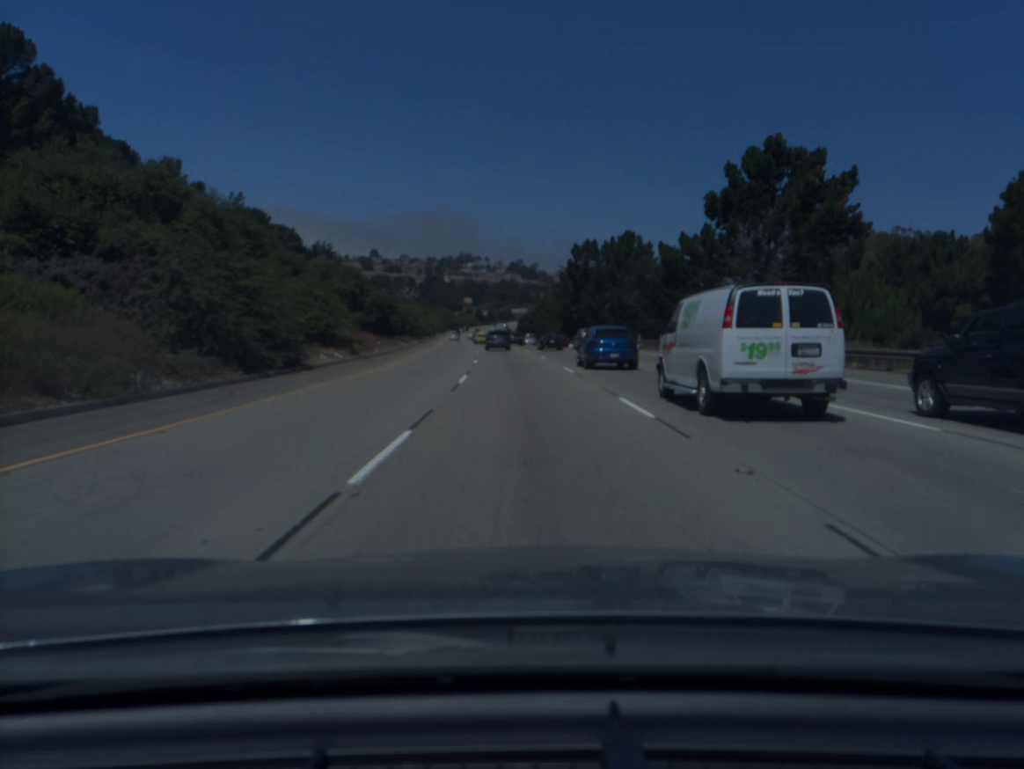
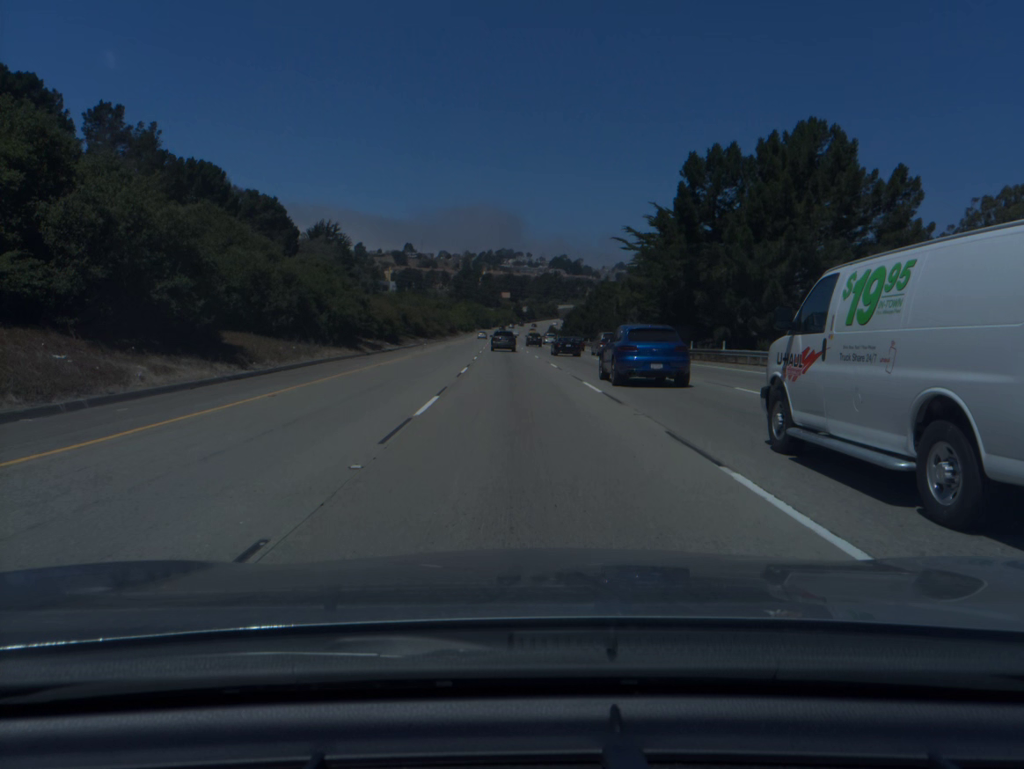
(-1.4, +52.5) m; -3°
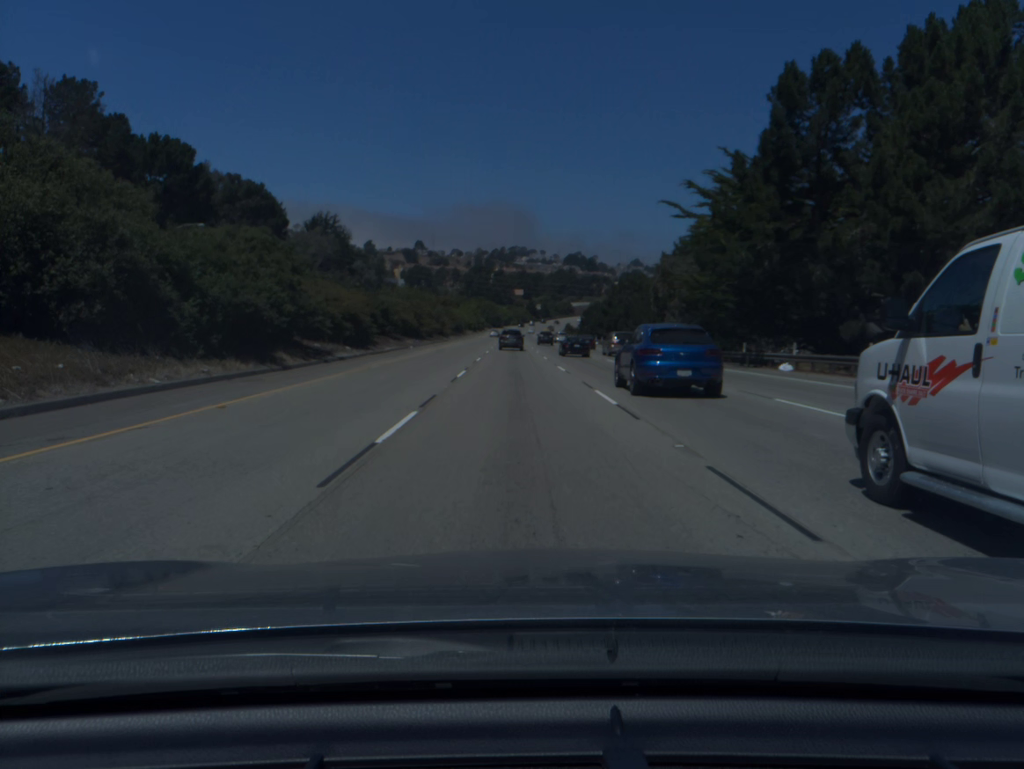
(-0.1, +17.5) m; -1°
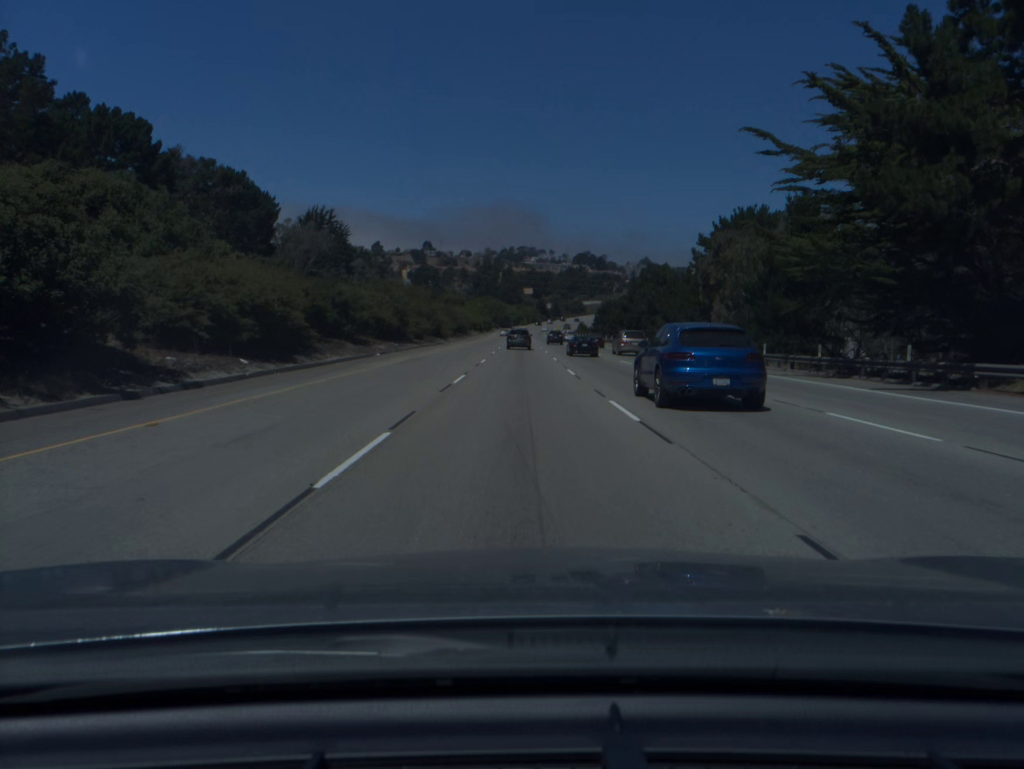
(-0.1, +17.6) m; -1°
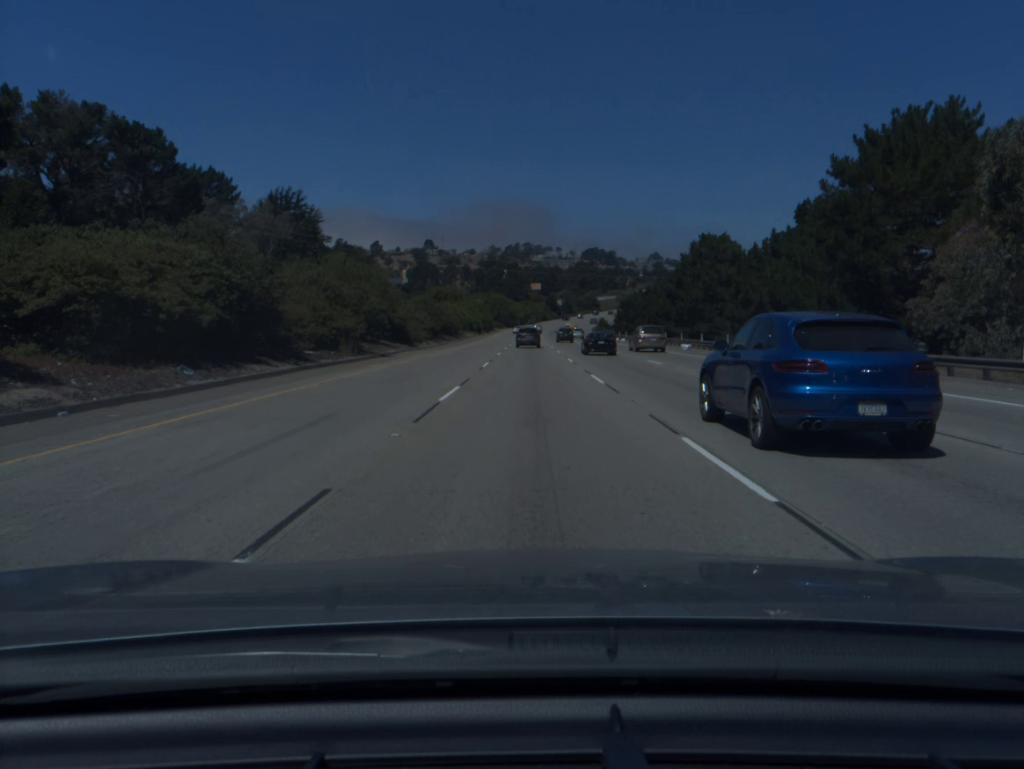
(-0.2, +35.3) m; -1°
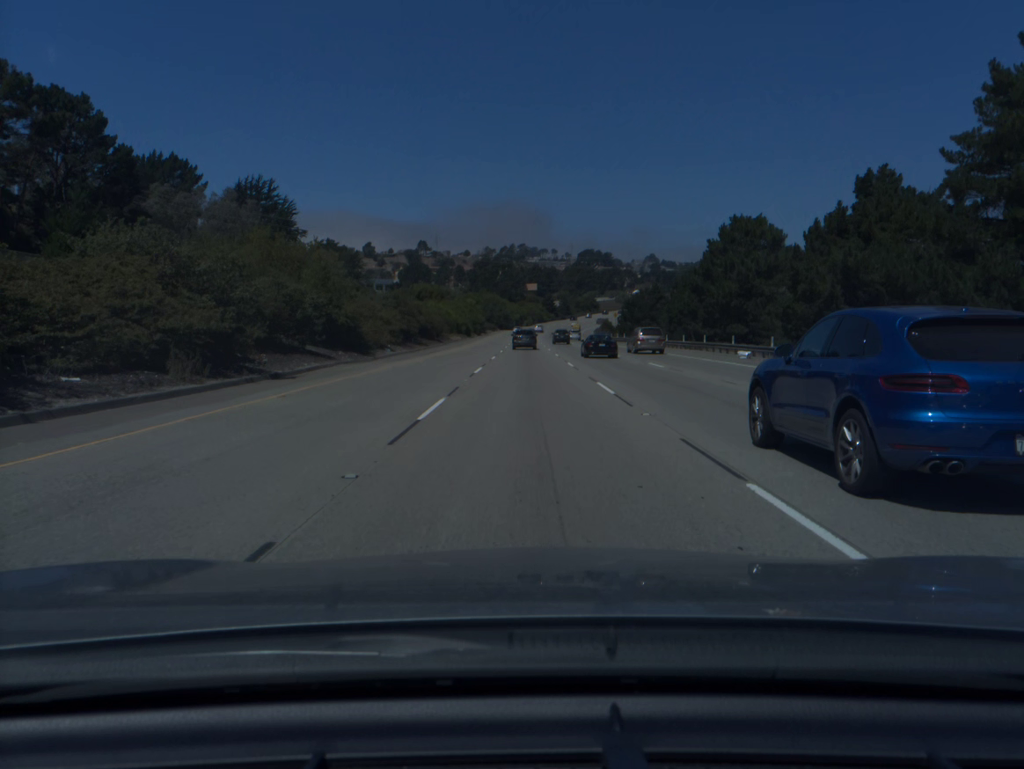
(0.0, +17.7) m; 0°
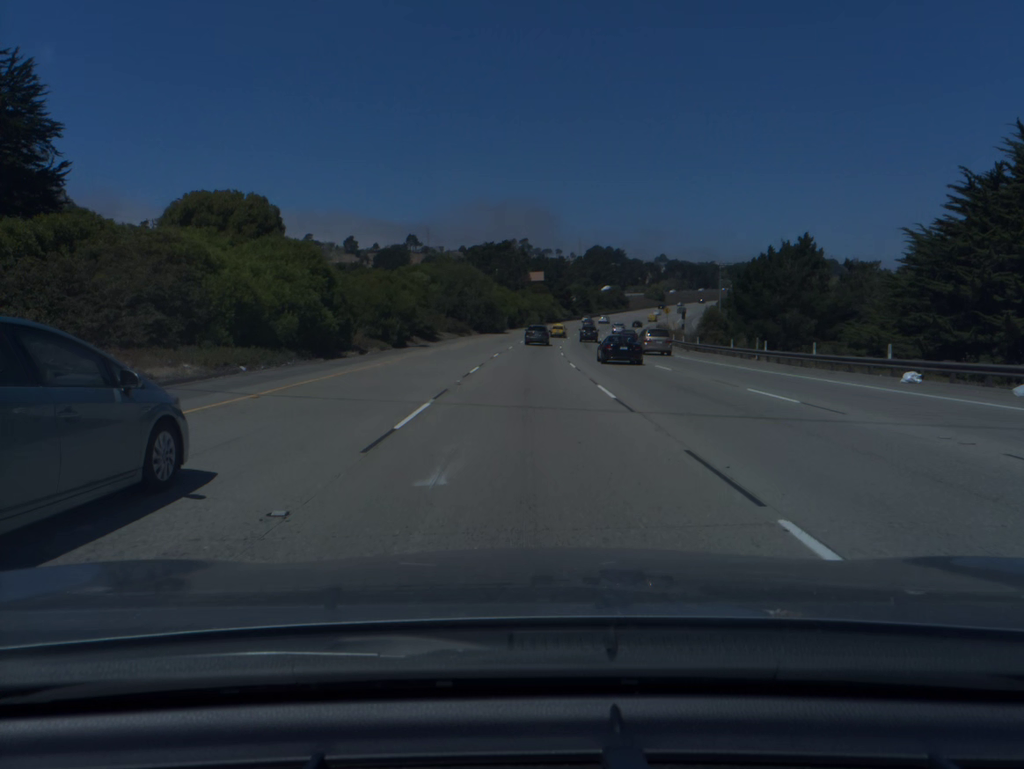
(+0.2, +88.9) m; 0°
